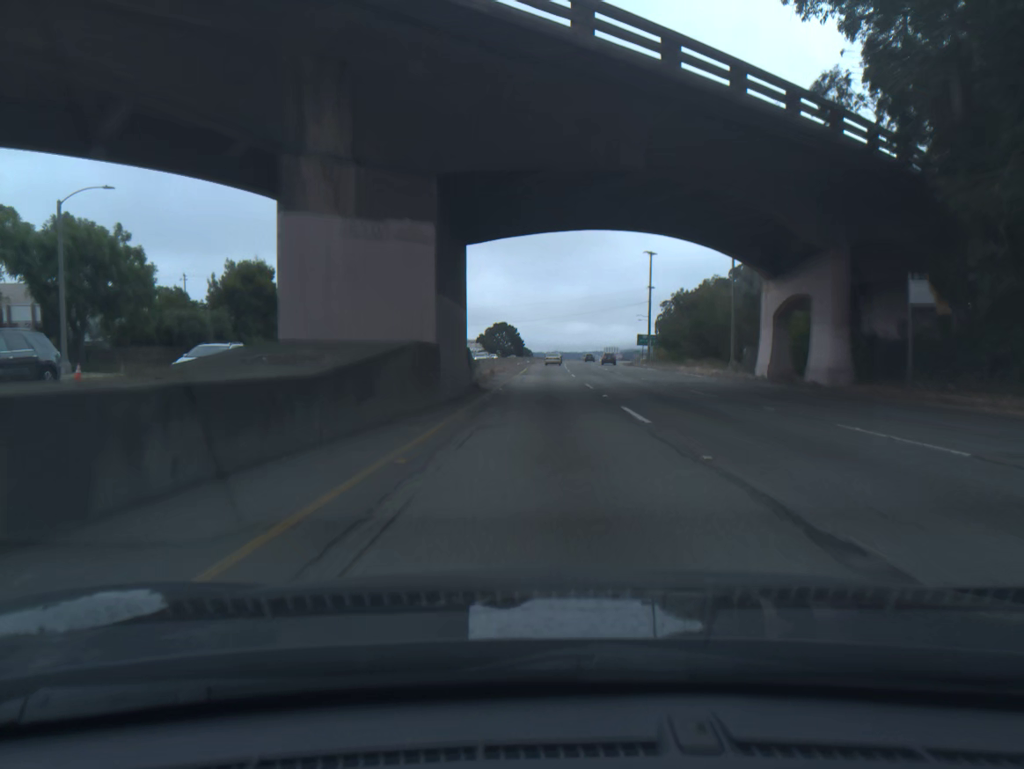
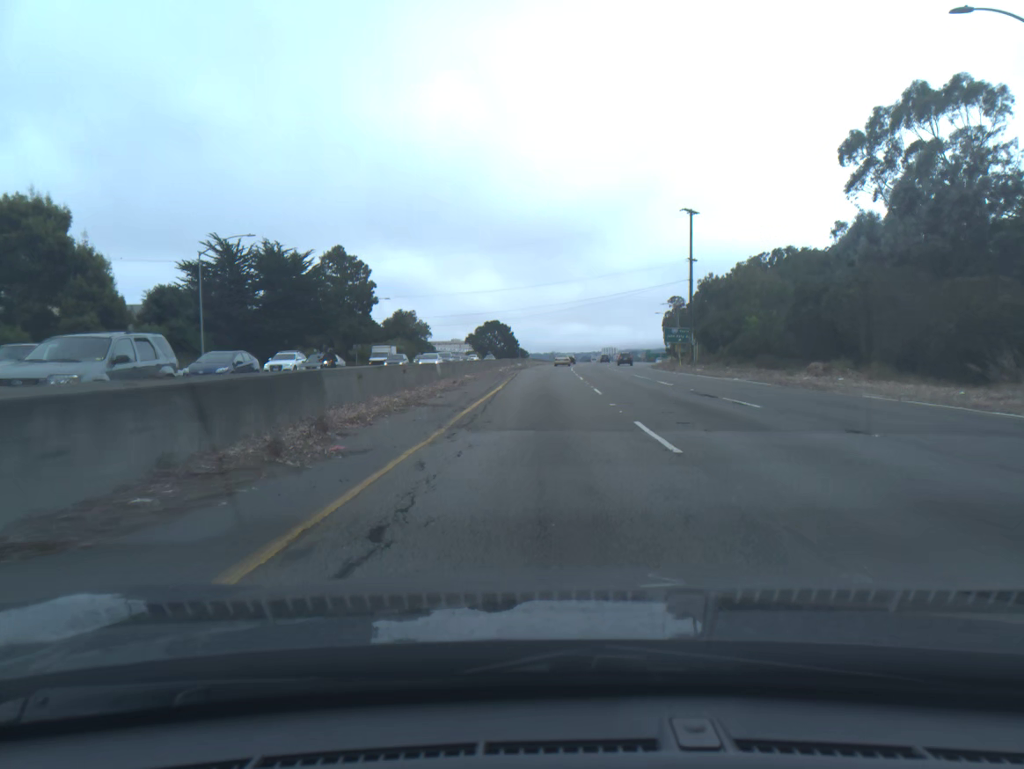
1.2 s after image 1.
(+0.3, +34.0) m; 0°
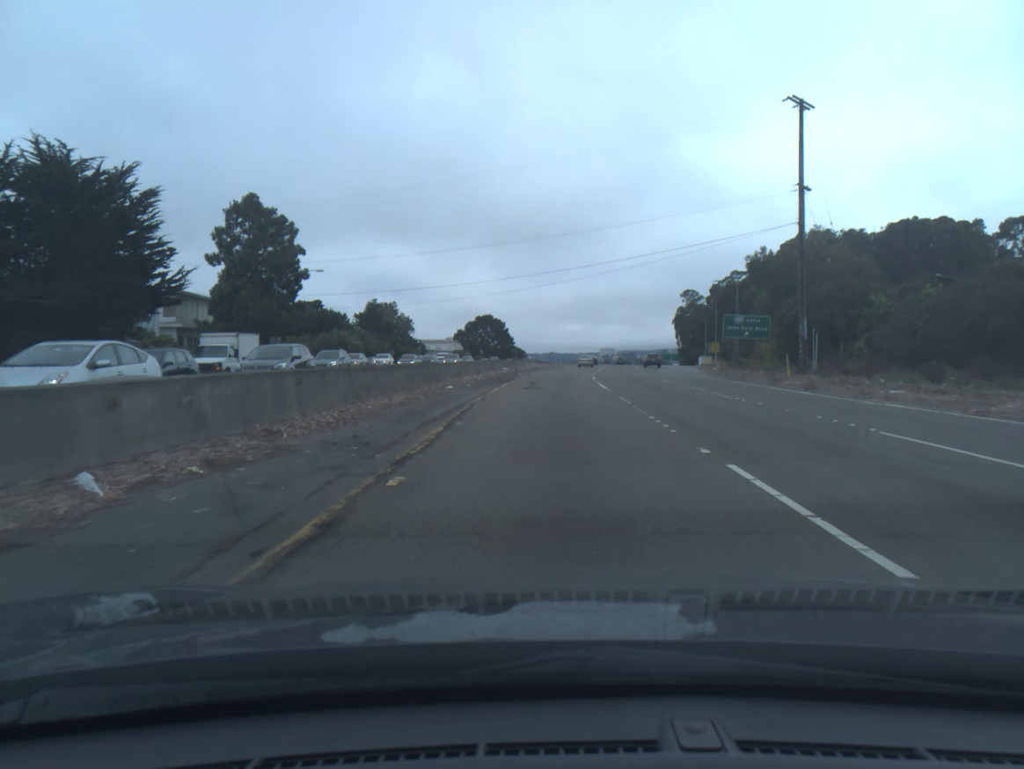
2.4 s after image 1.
(0.0, +33.9) m; 0°
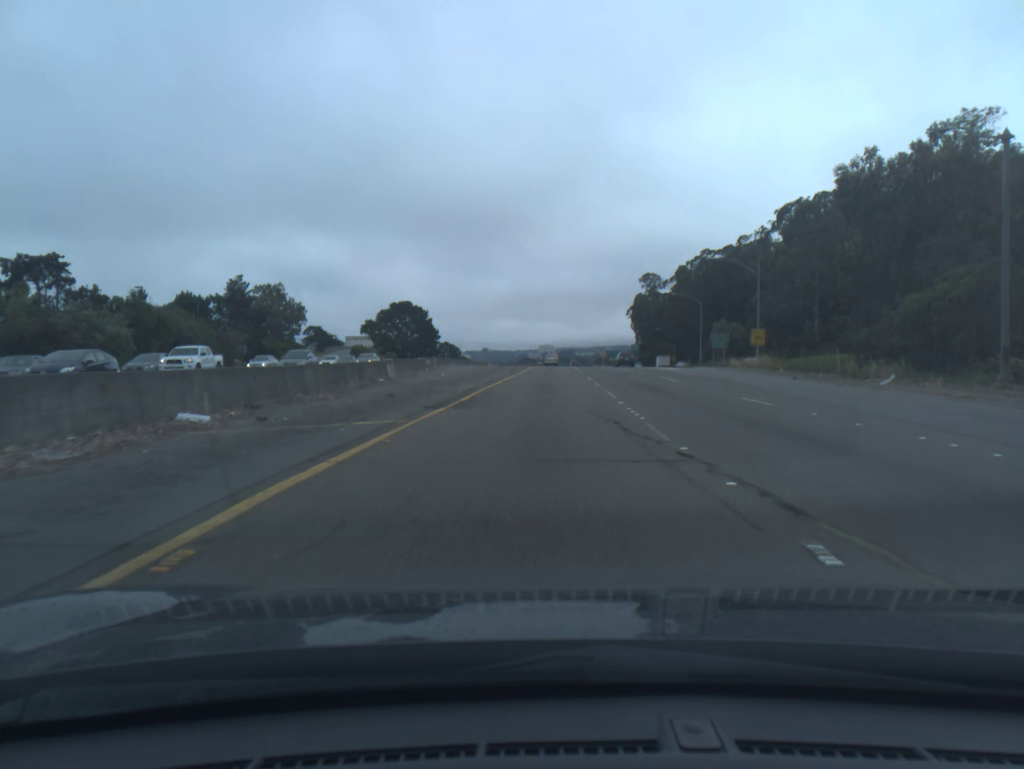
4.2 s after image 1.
(+1.6, +50.7) m; +5°
